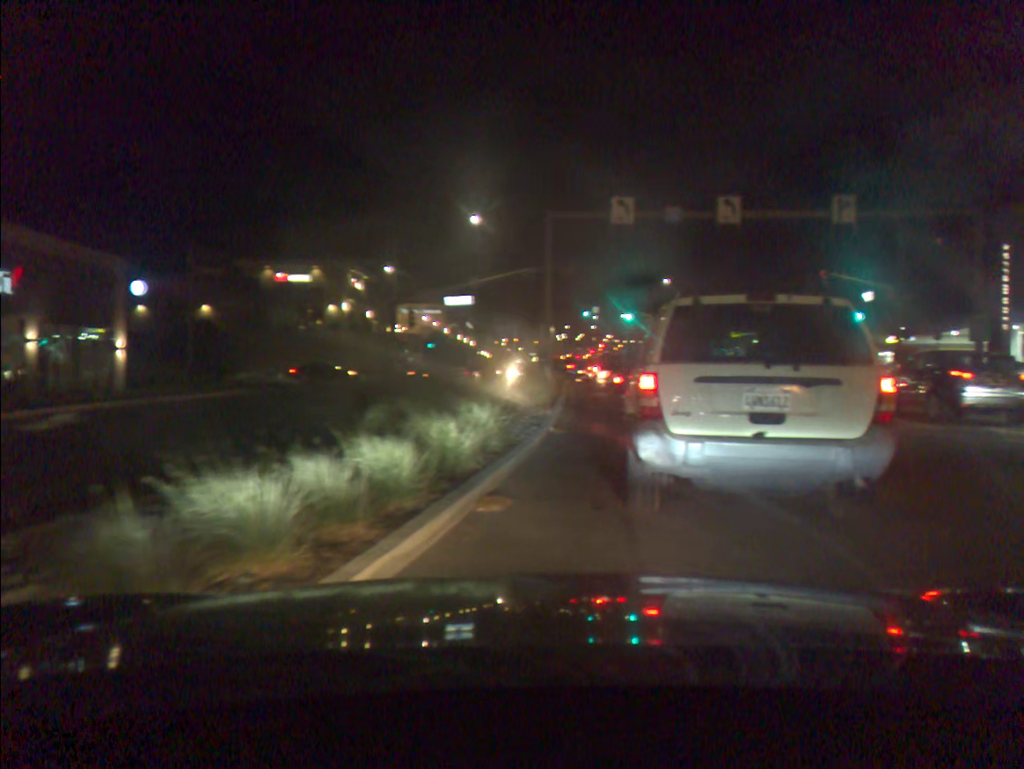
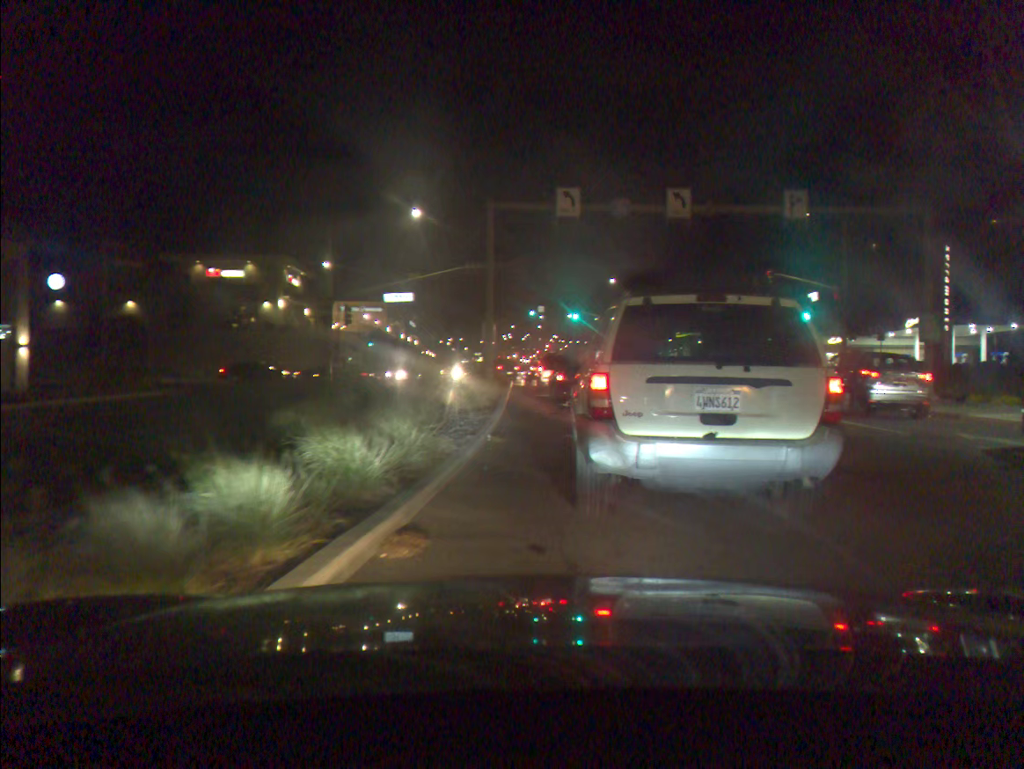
(0.0, +1.4) m; 0°
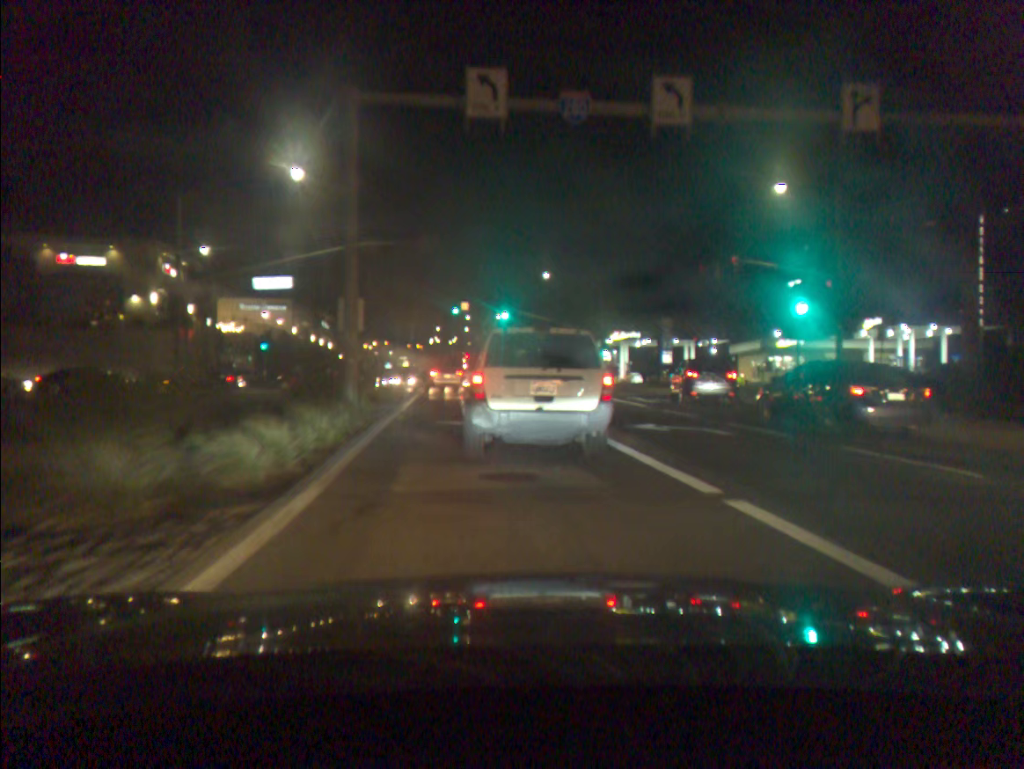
(+0.1, +10.5) m; +1°
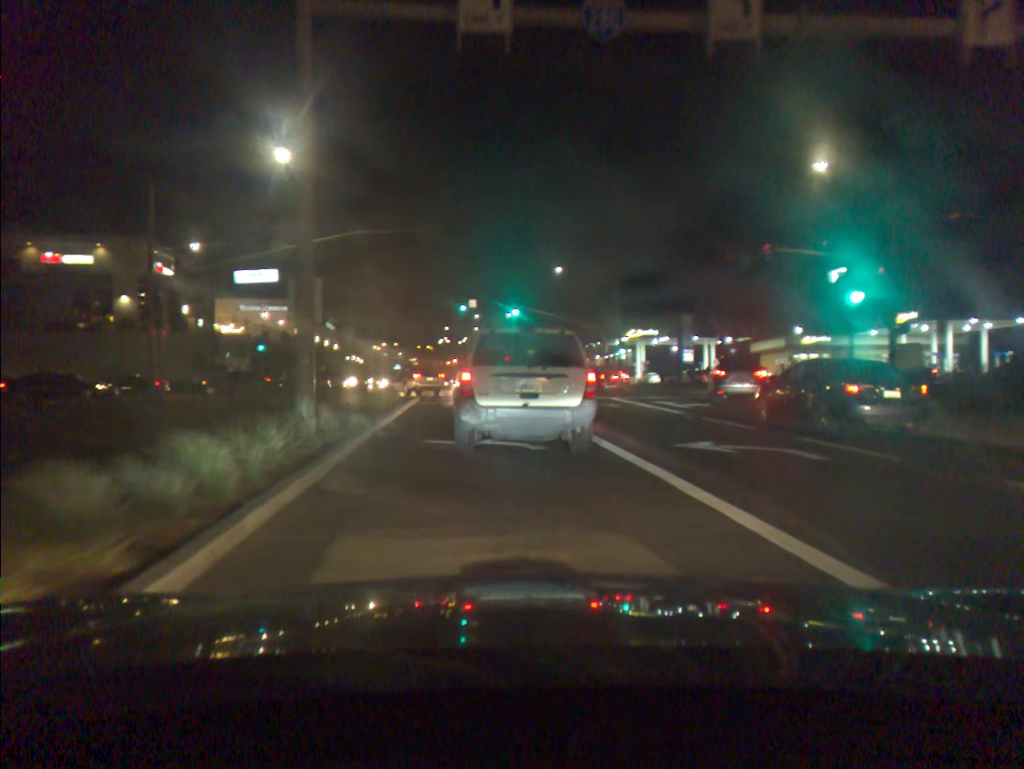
(0.0, +3.7) m; -2°
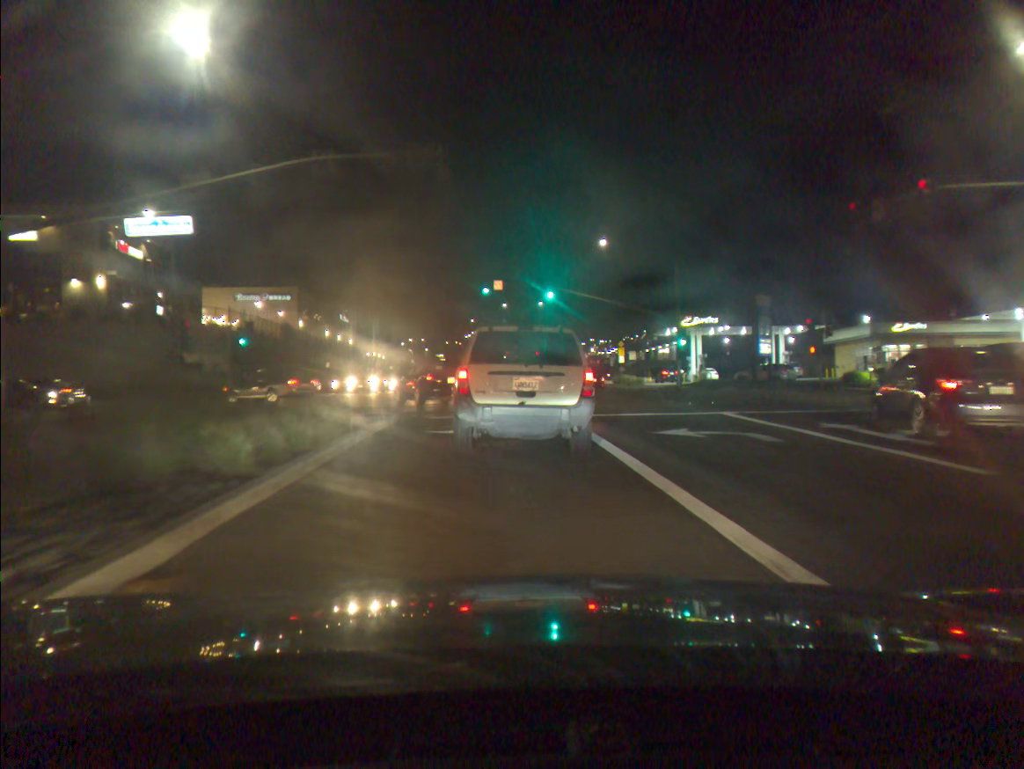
(-0.2, +12.0) m; -1°
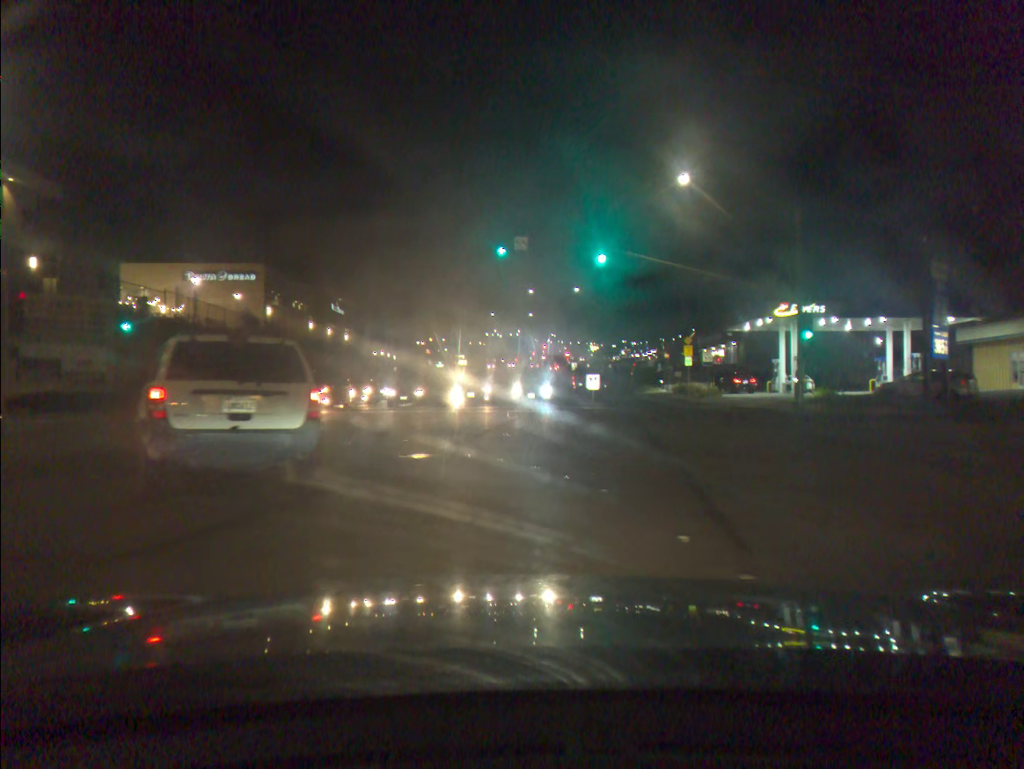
(-0.3, +19.4) m; -3°
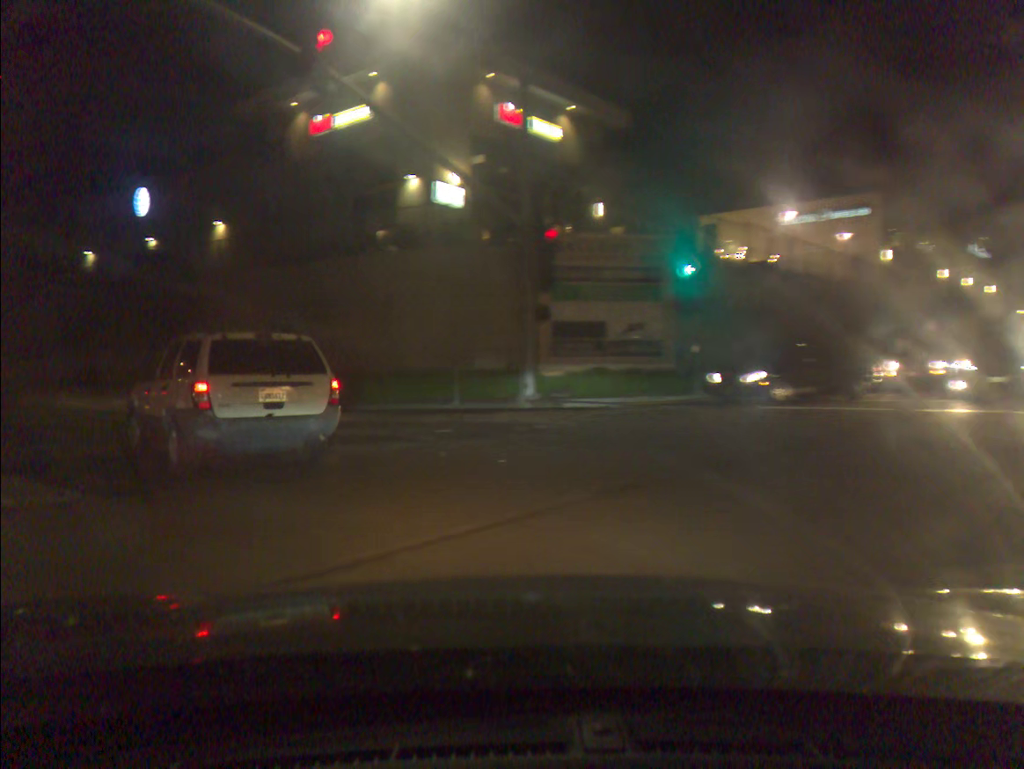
(-5.3, +14.7) m; -43°
